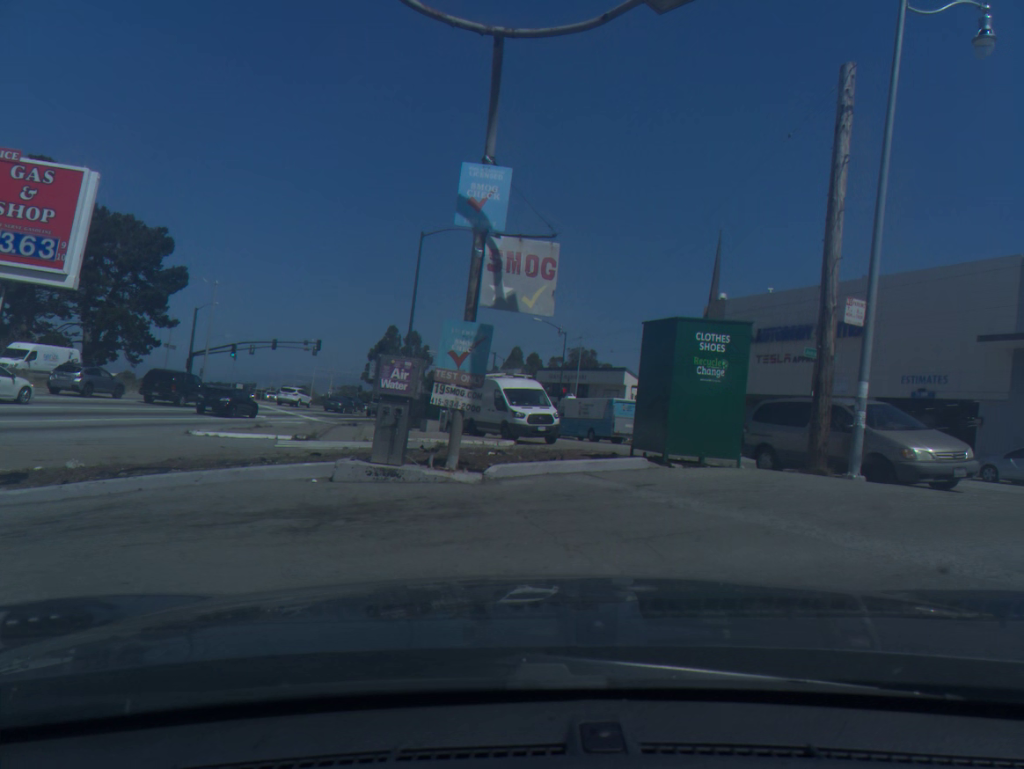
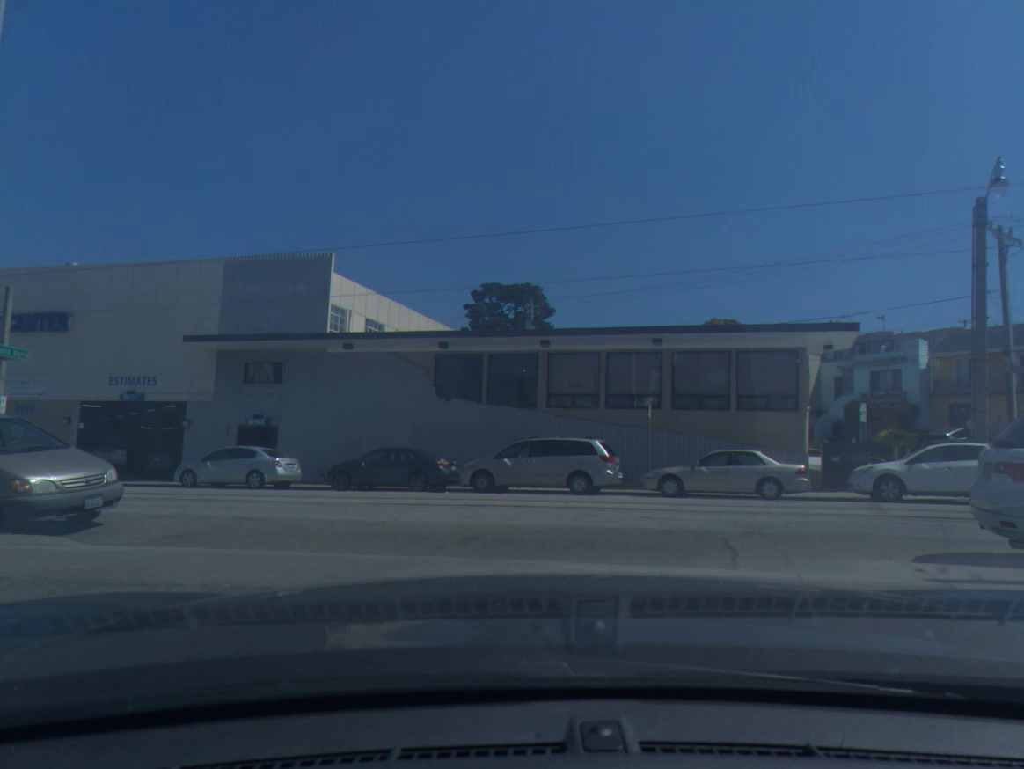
(+2.6, +2.2) m; +51°
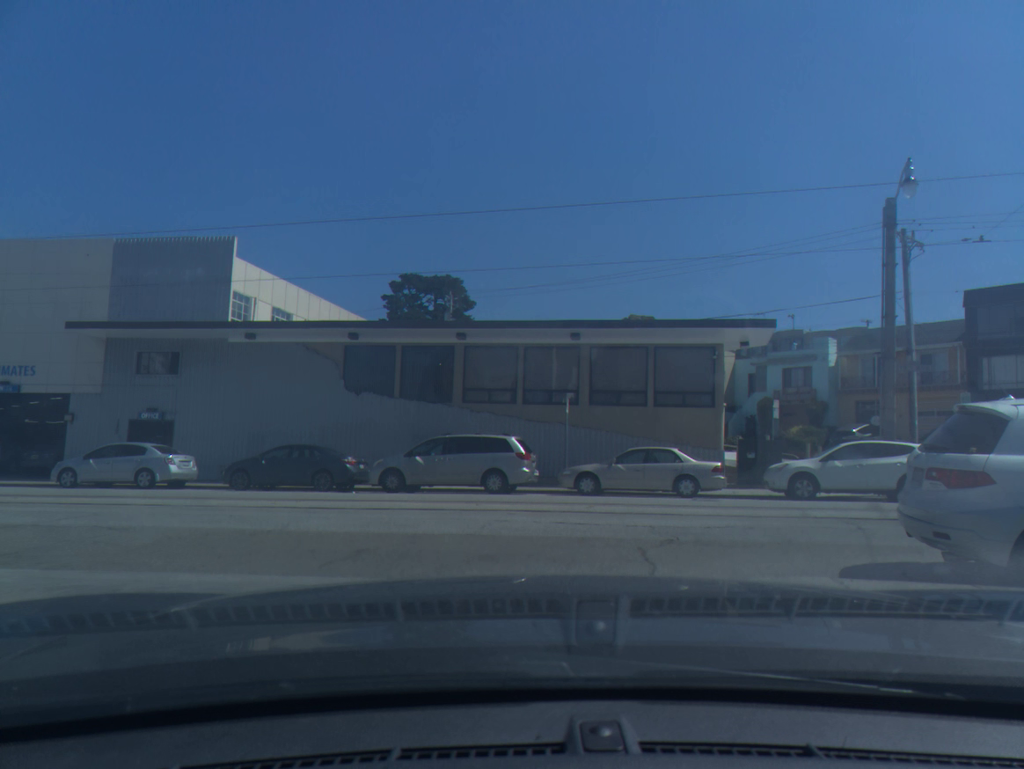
(+0.2, +0.9) m; +6°
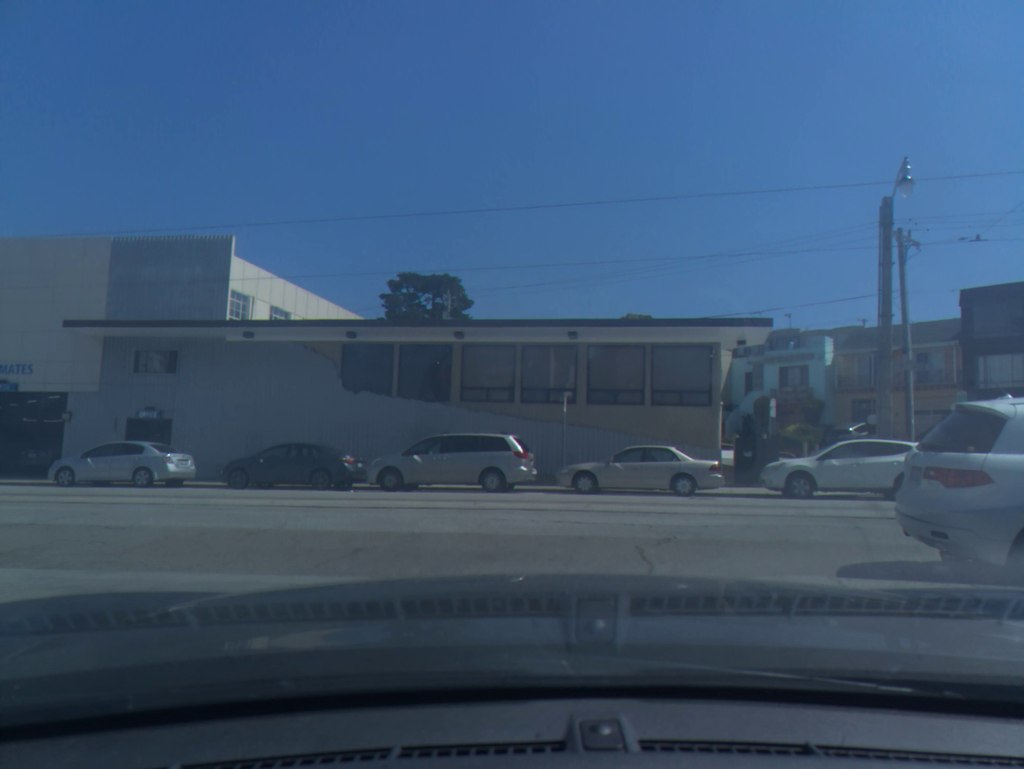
(0.0, 0.0) m; 0°
